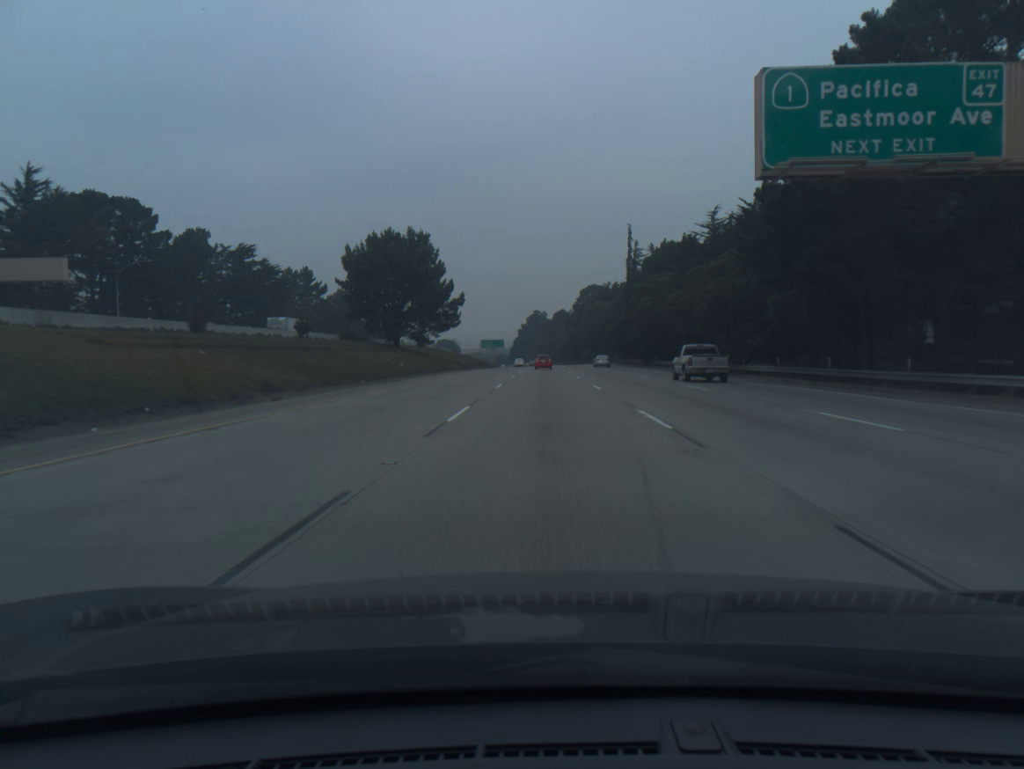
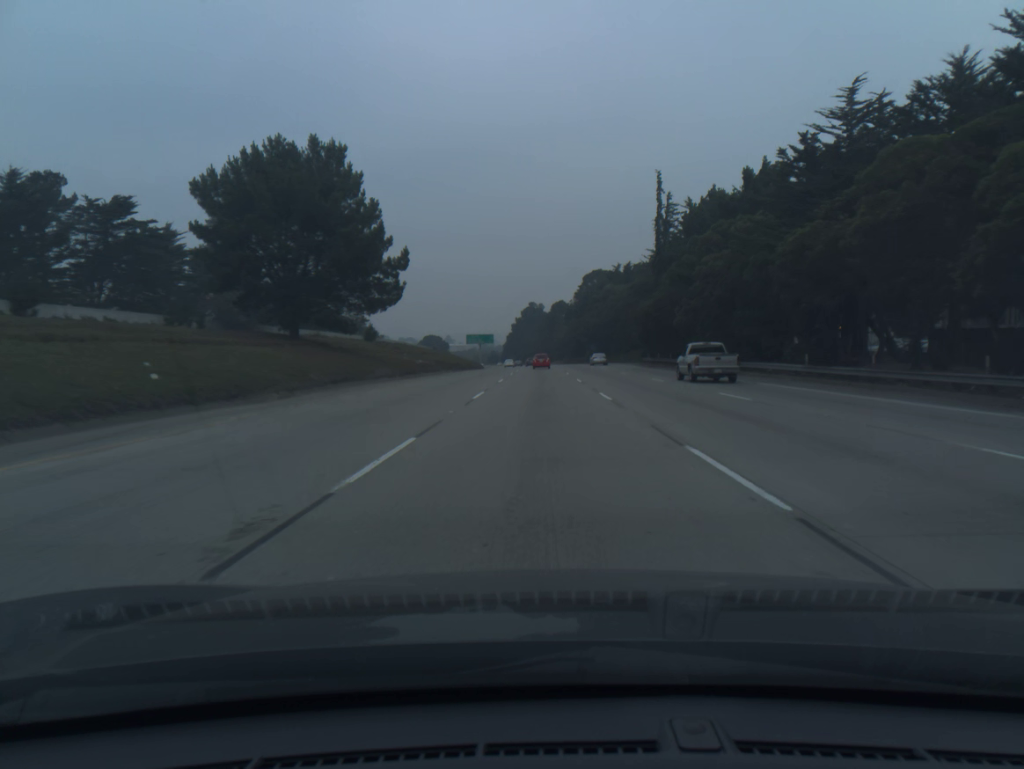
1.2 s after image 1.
(+0.1, +35.8) m; 0°
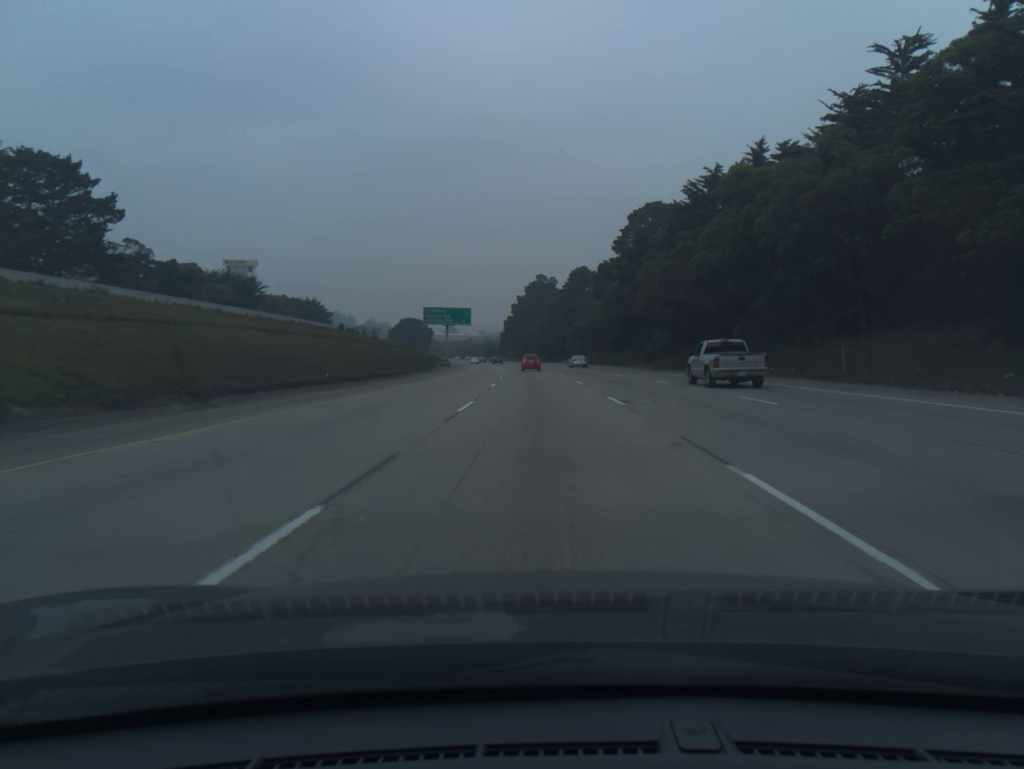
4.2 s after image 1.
(-0.4, +89.7) m; -1°
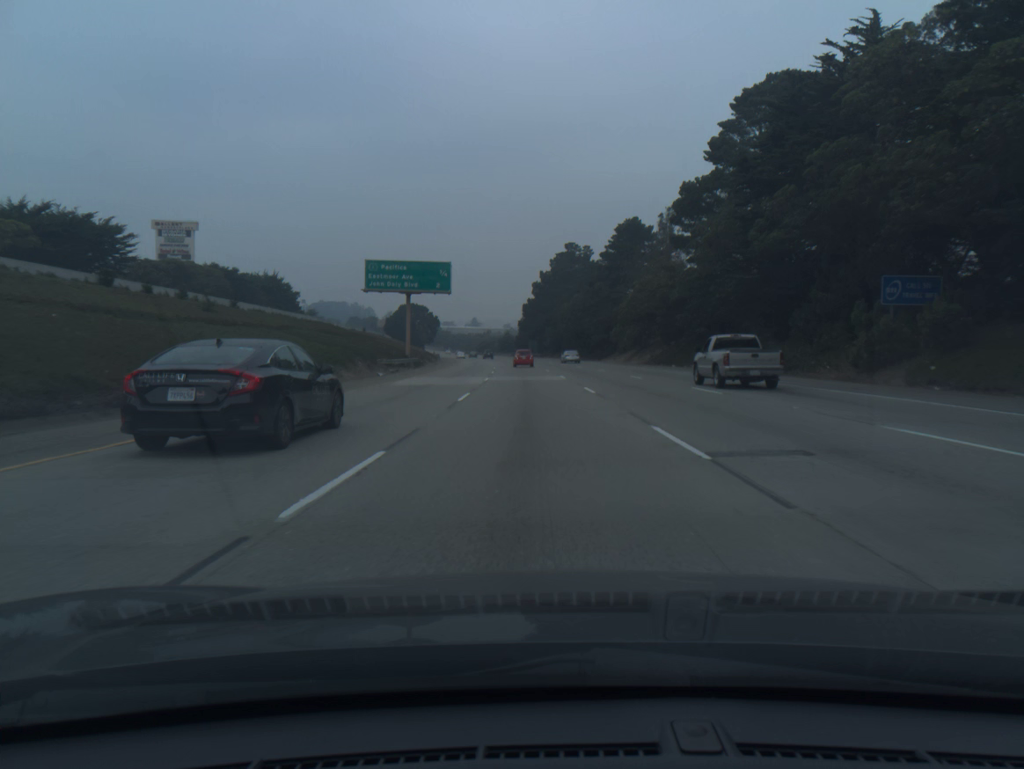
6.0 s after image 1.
(-0.7, +53.7) m; -2°
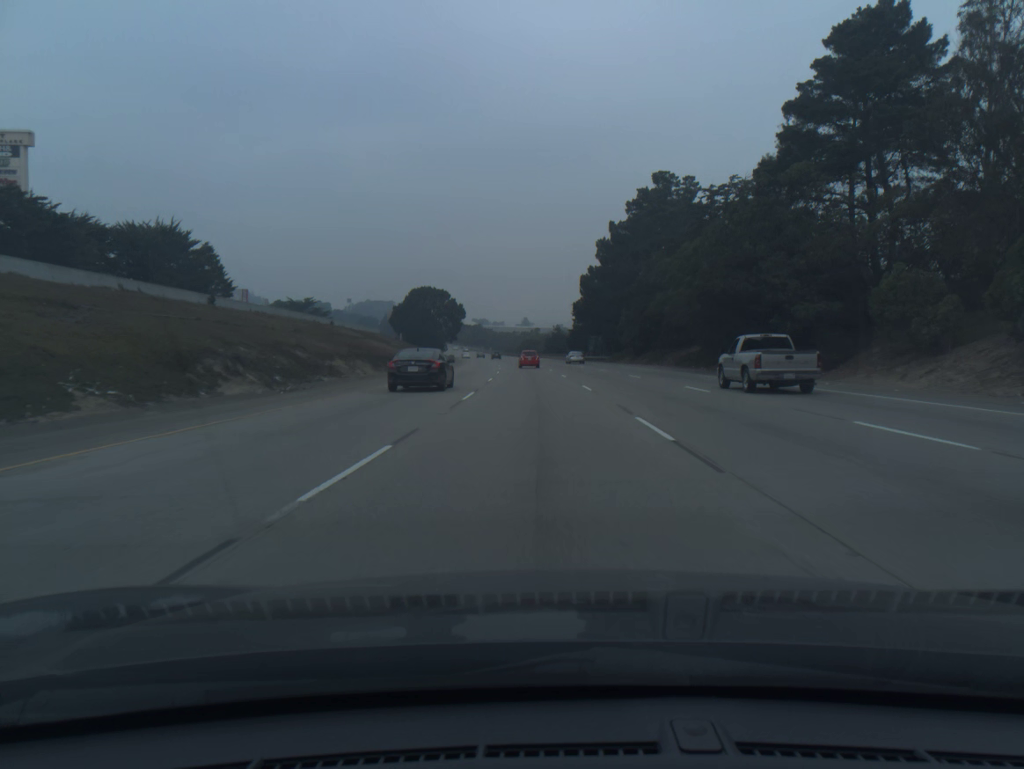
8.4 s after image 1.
(-2.2, +71.1) m; -4°
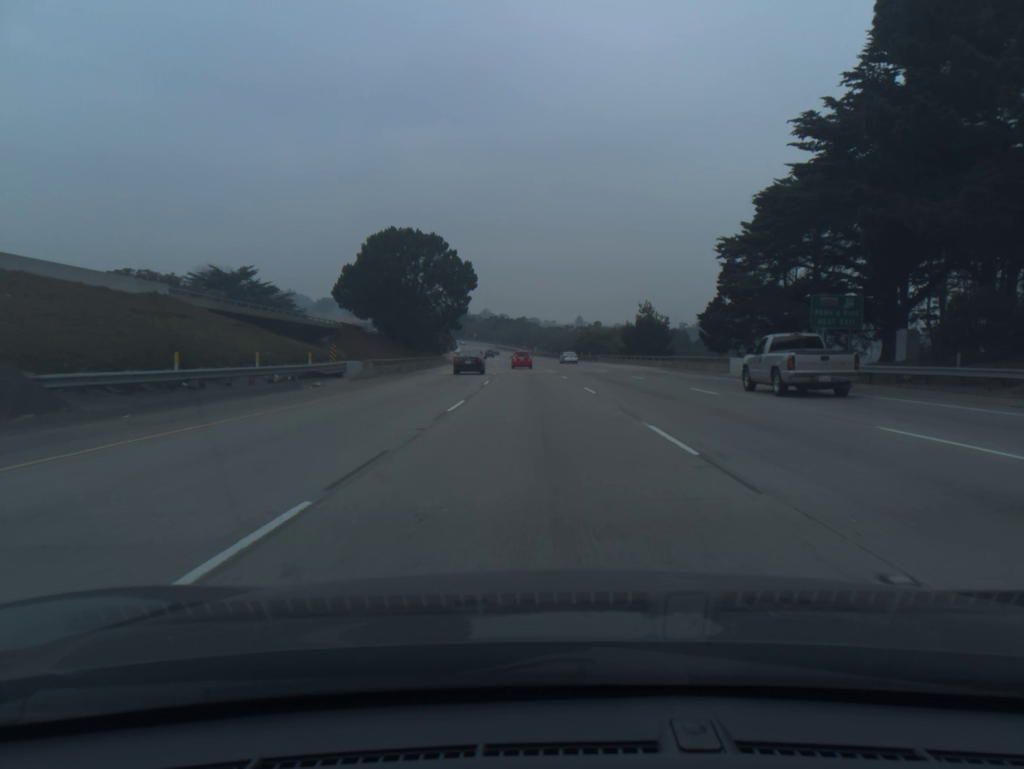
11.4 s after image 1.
(-3.0, +88.7) m; -4°
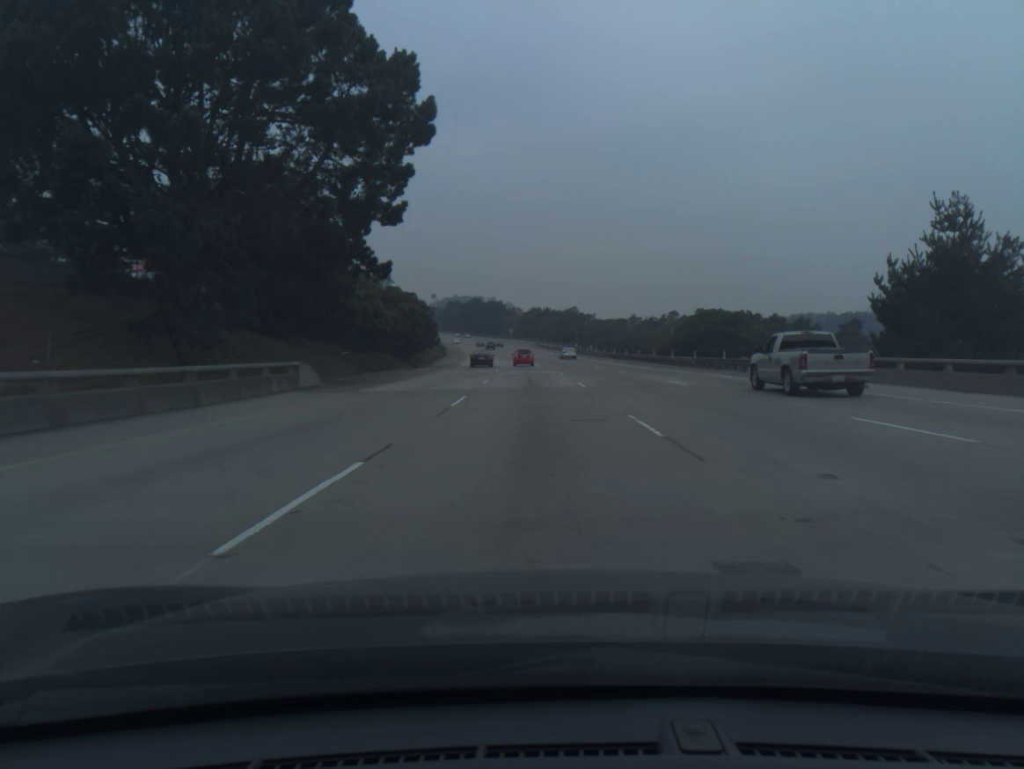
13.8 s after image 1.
(-2.1, +71.3) m; -4°
